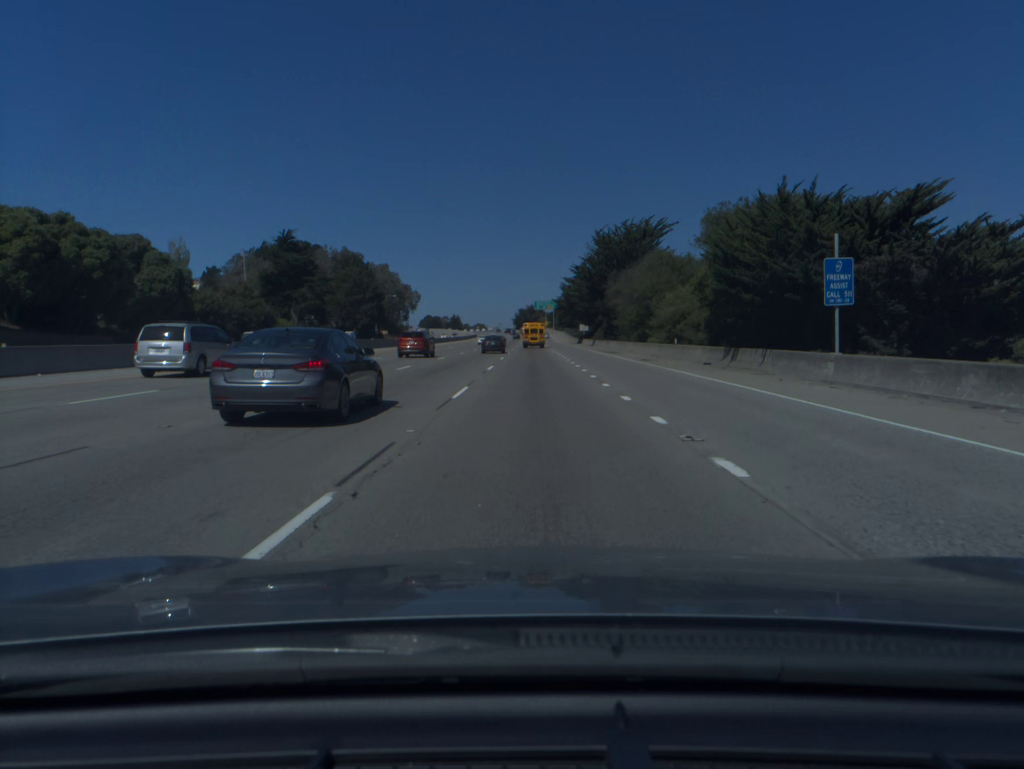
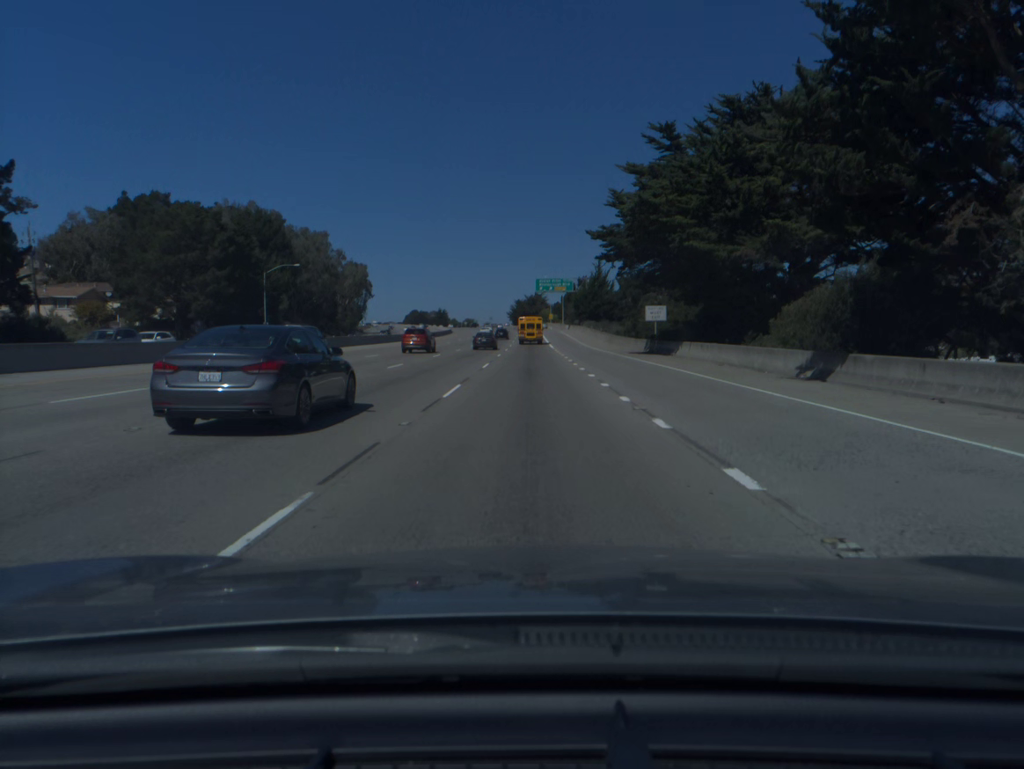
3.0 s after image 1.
(+0.2, +87.9) m; 0°
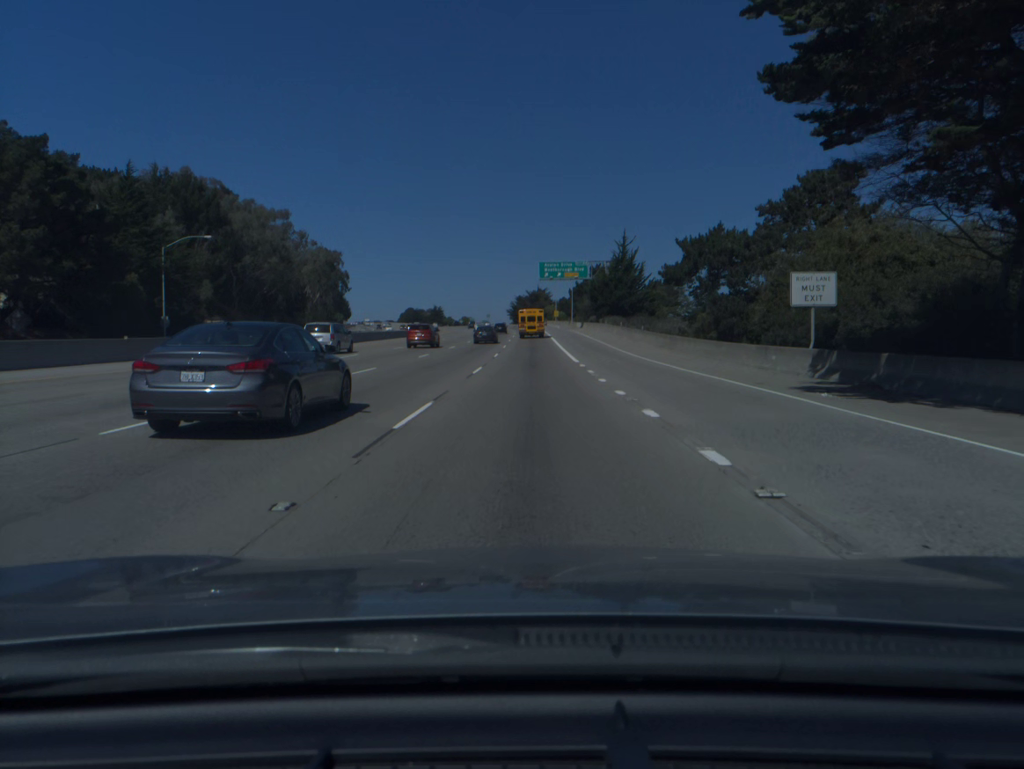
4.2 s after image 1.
(0.0, +35.3) m; 0°
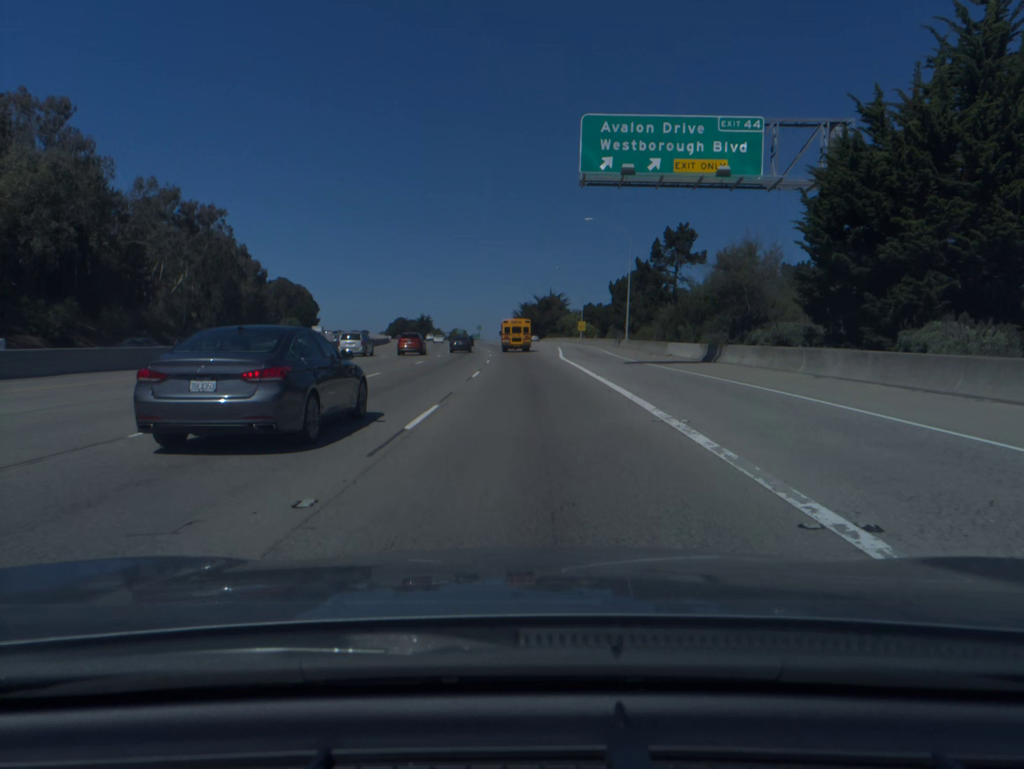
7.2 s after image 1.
(-0.2, +87.2) m; -1°
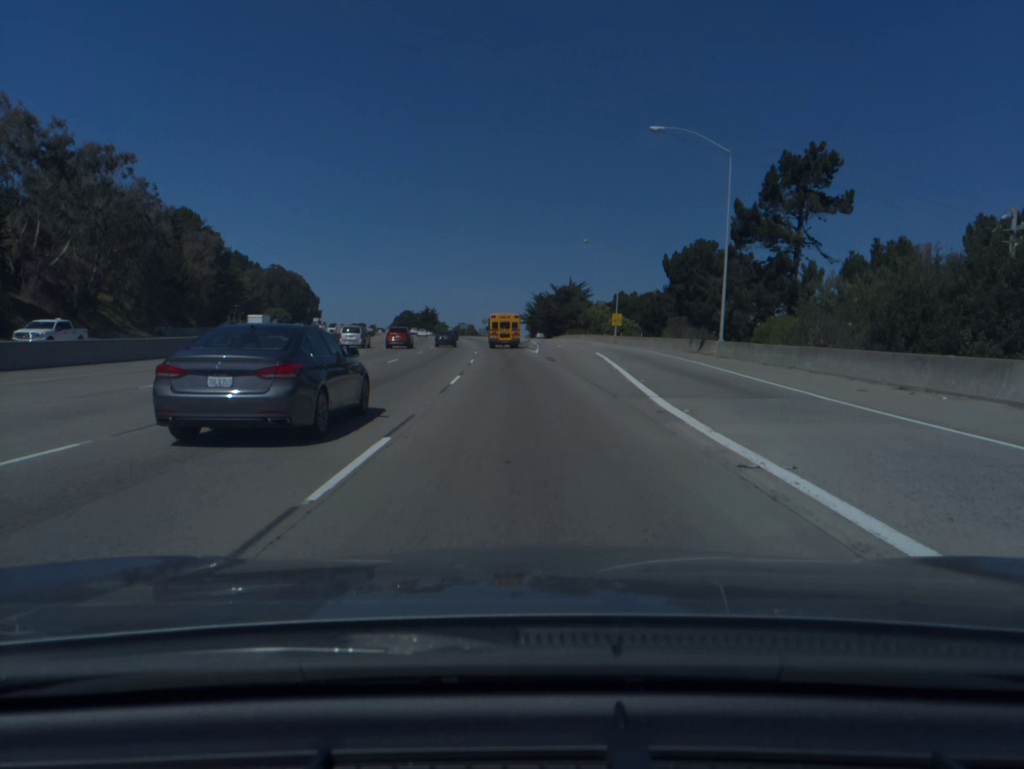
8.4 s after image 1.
(-0.3, +34.3) m; -1°
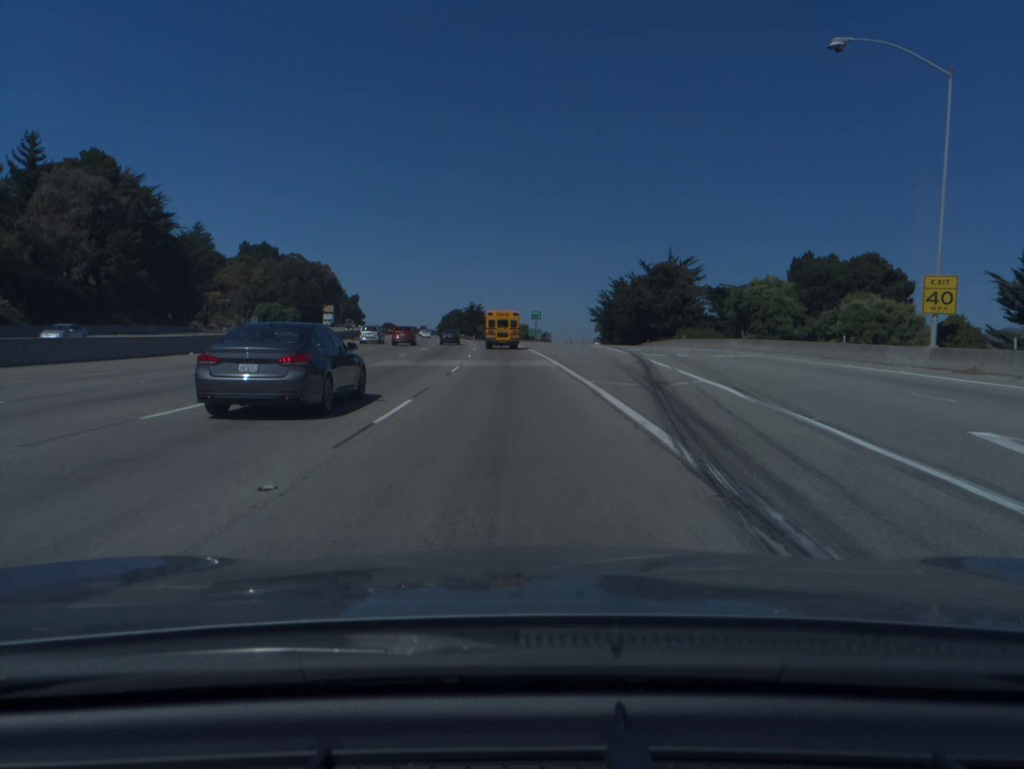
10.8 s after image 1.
(-2.5, +67.6) m; -4°
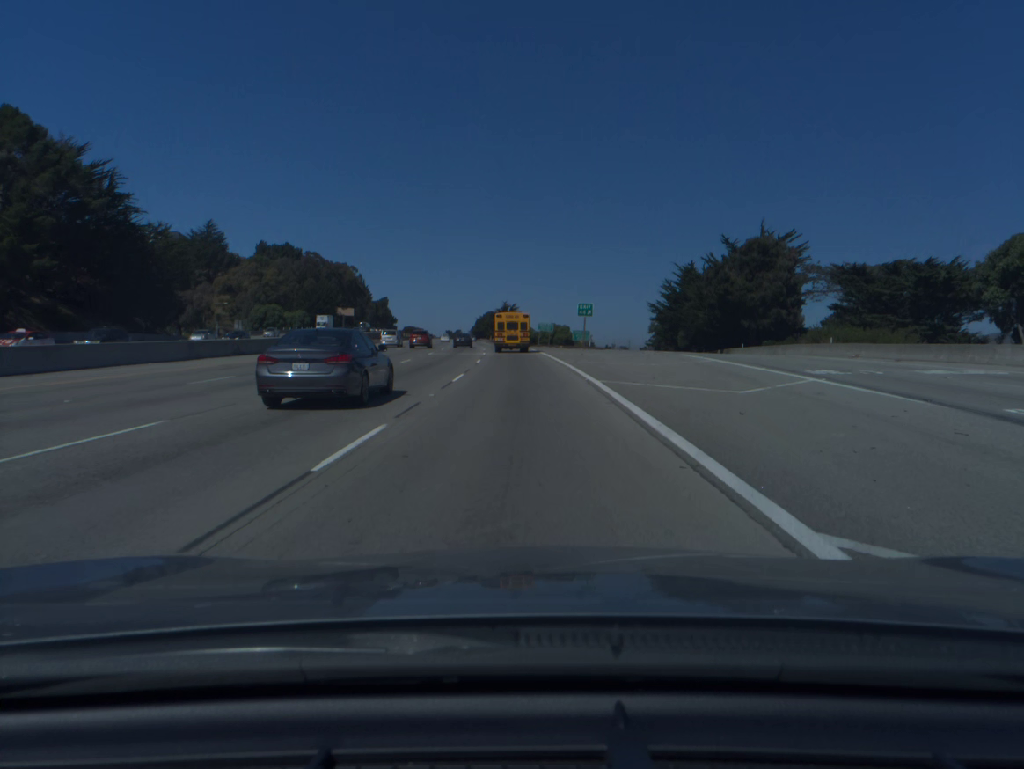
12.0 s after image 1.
(-0.5, +32.9) m; -3°
